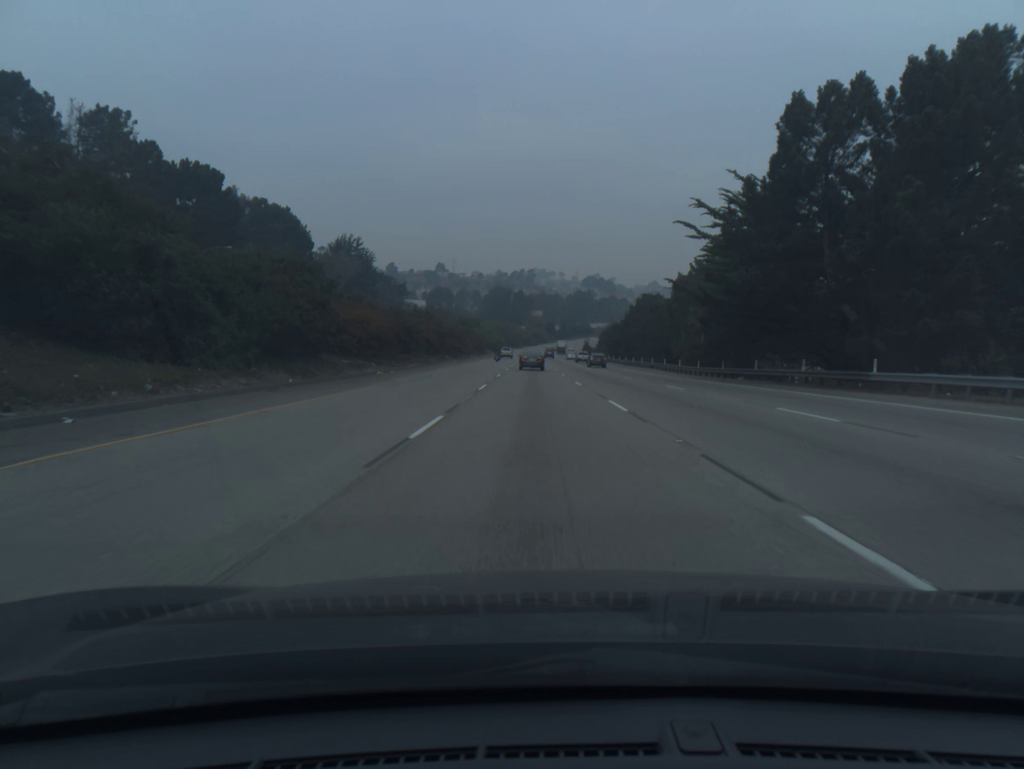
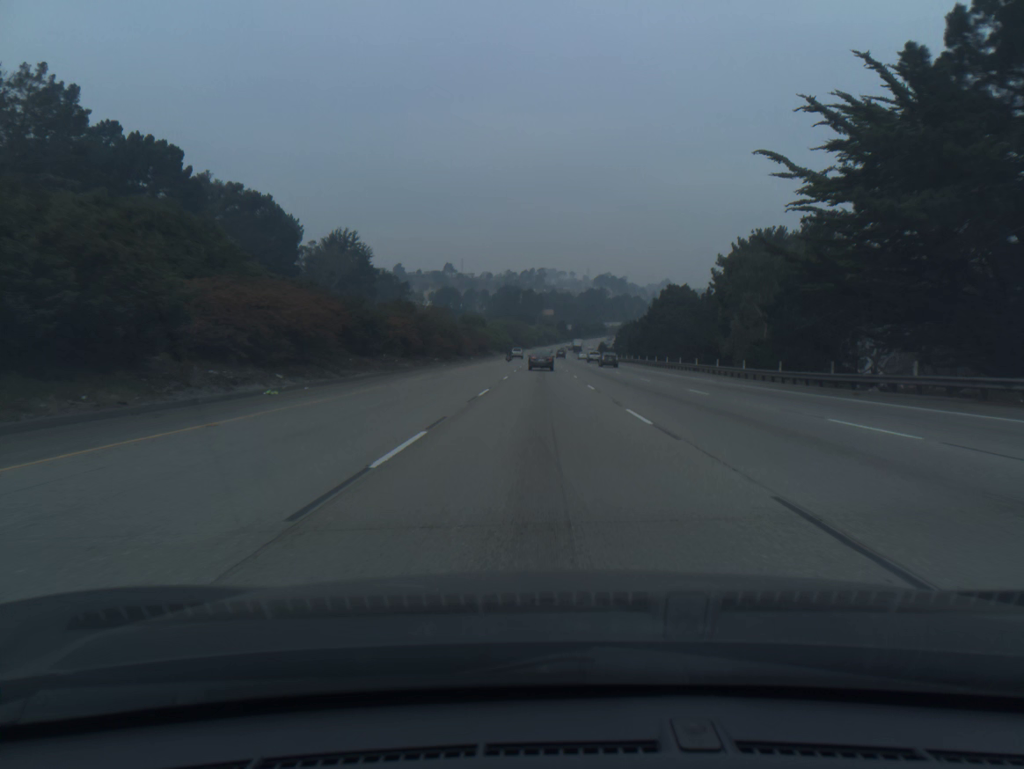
(-0.1, +17.4) m; -1°
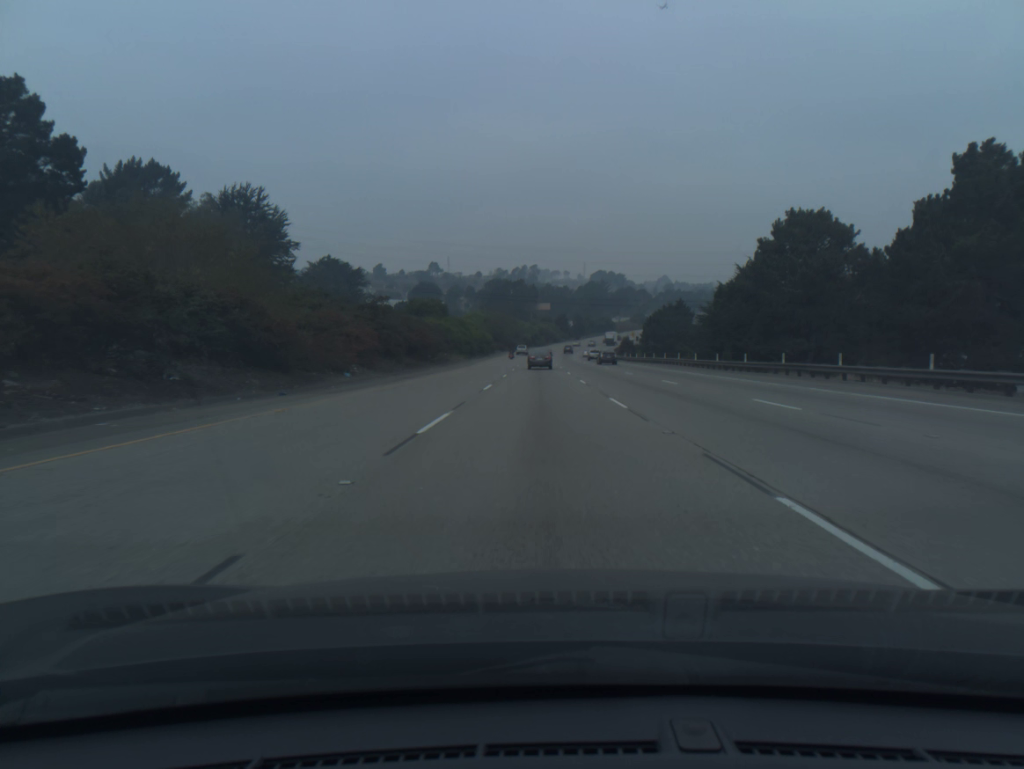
(-0.1, +69.6) m; 0°
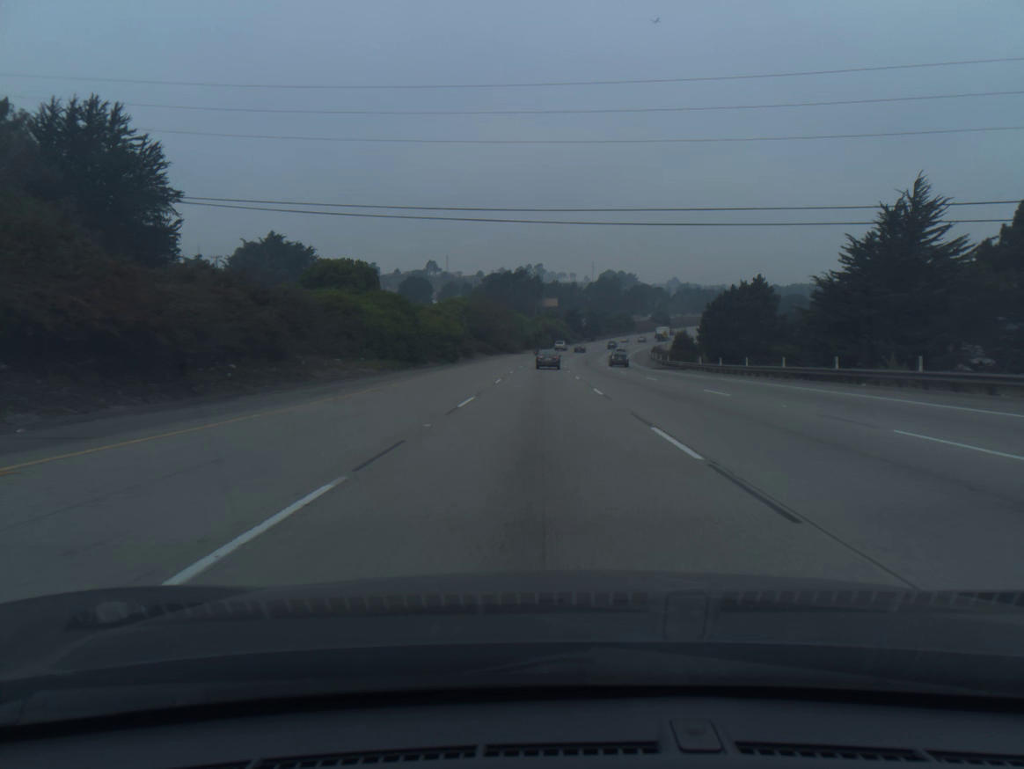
(-0.1, +52.1) m; 0°
